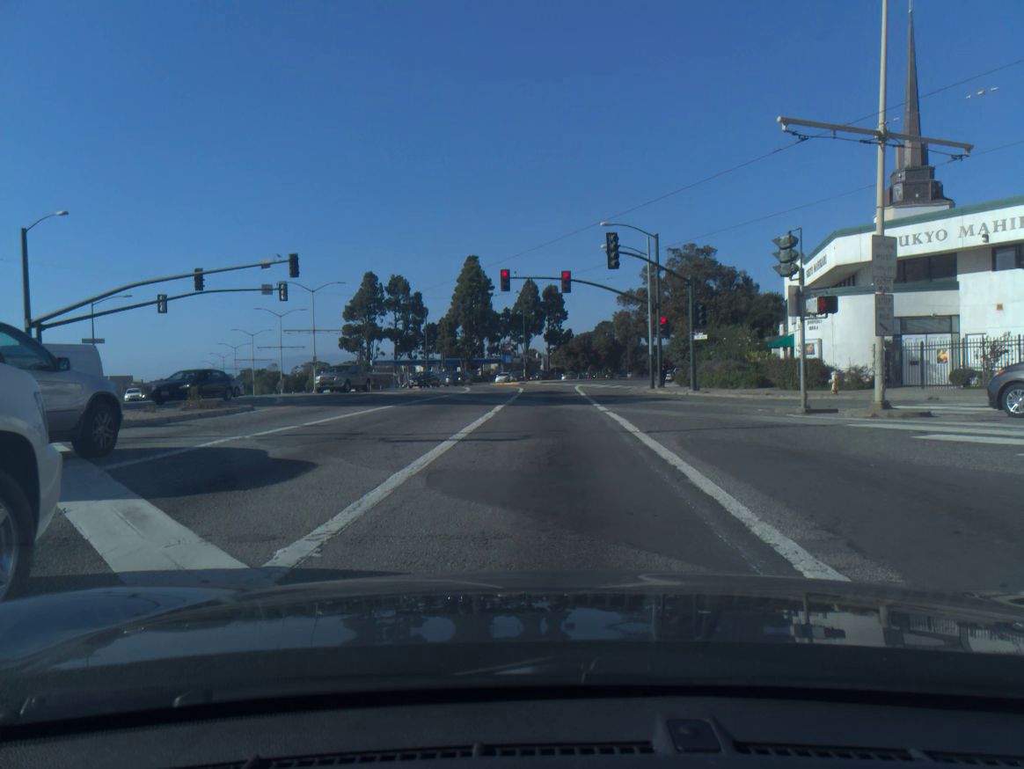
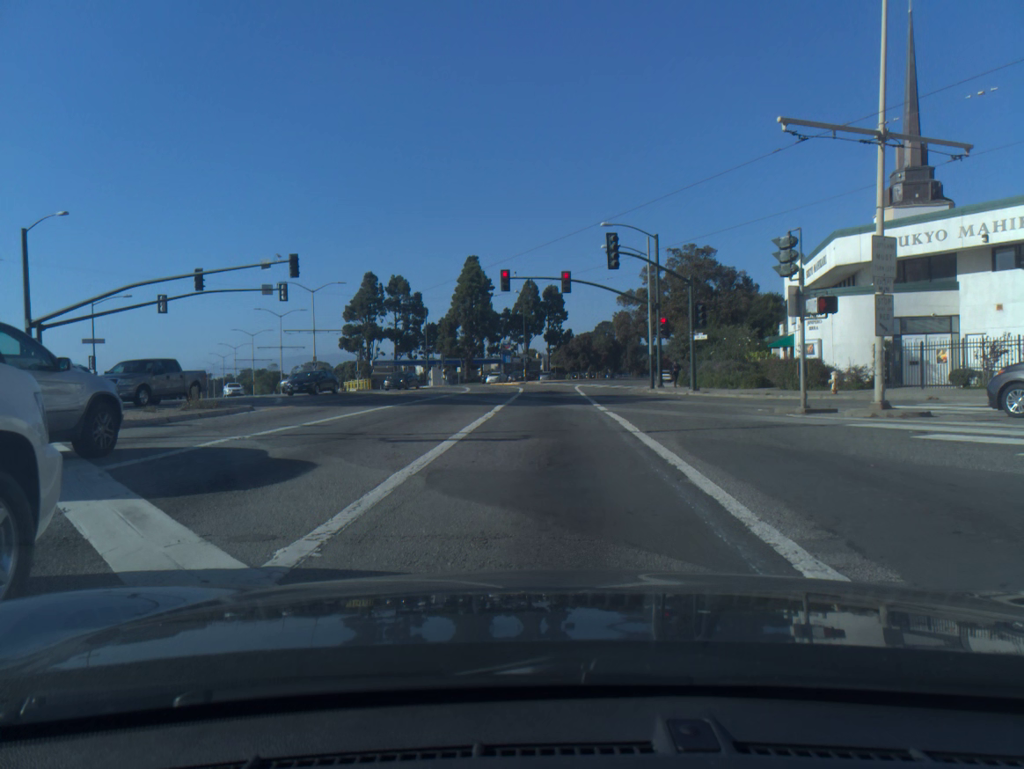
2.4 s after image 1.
(0.0, 0.0) m; 0°
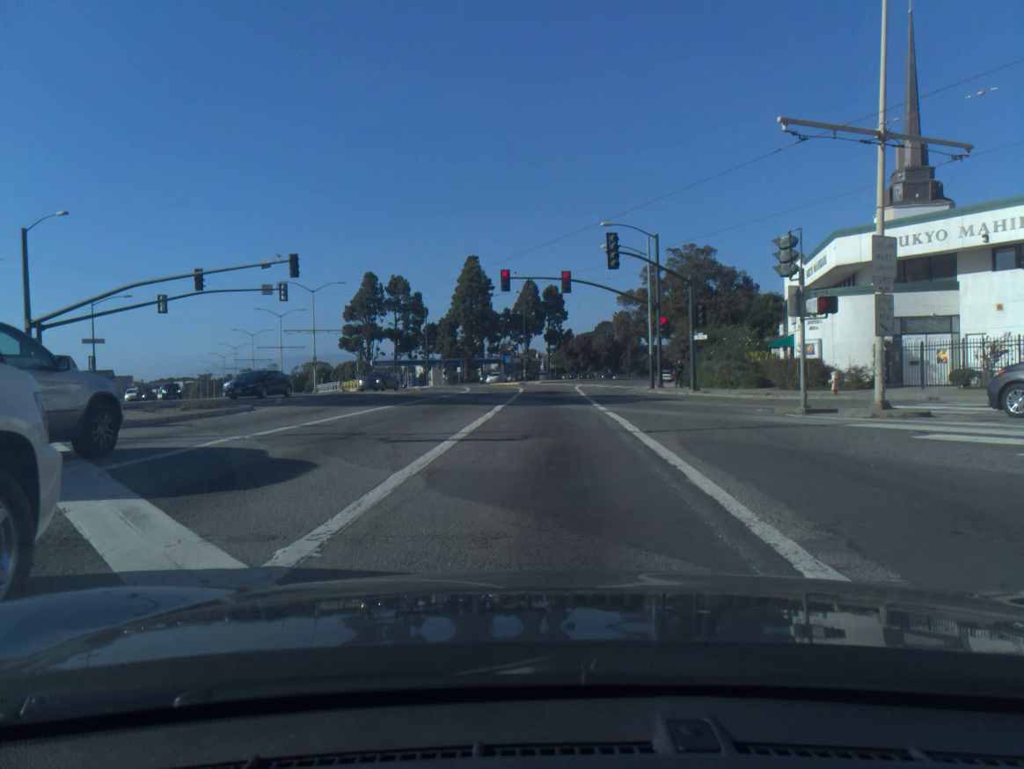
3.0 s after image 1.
(0.0, 0.0) m; 0°
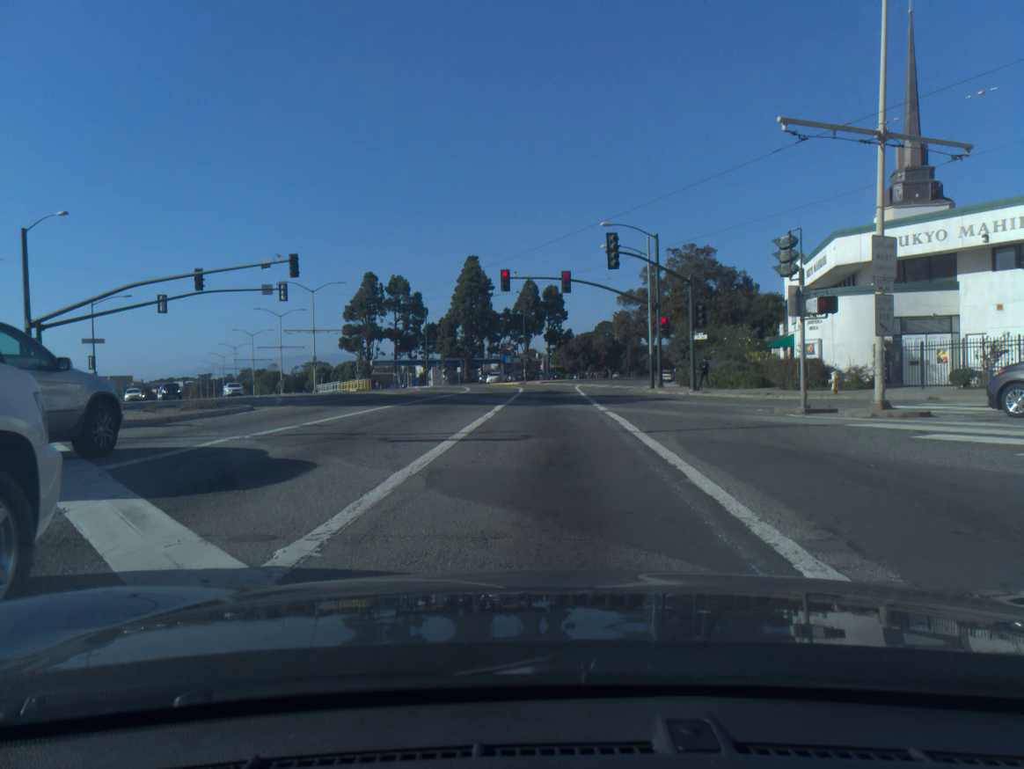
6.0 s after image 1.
(0.0, 0.0) m; 0°
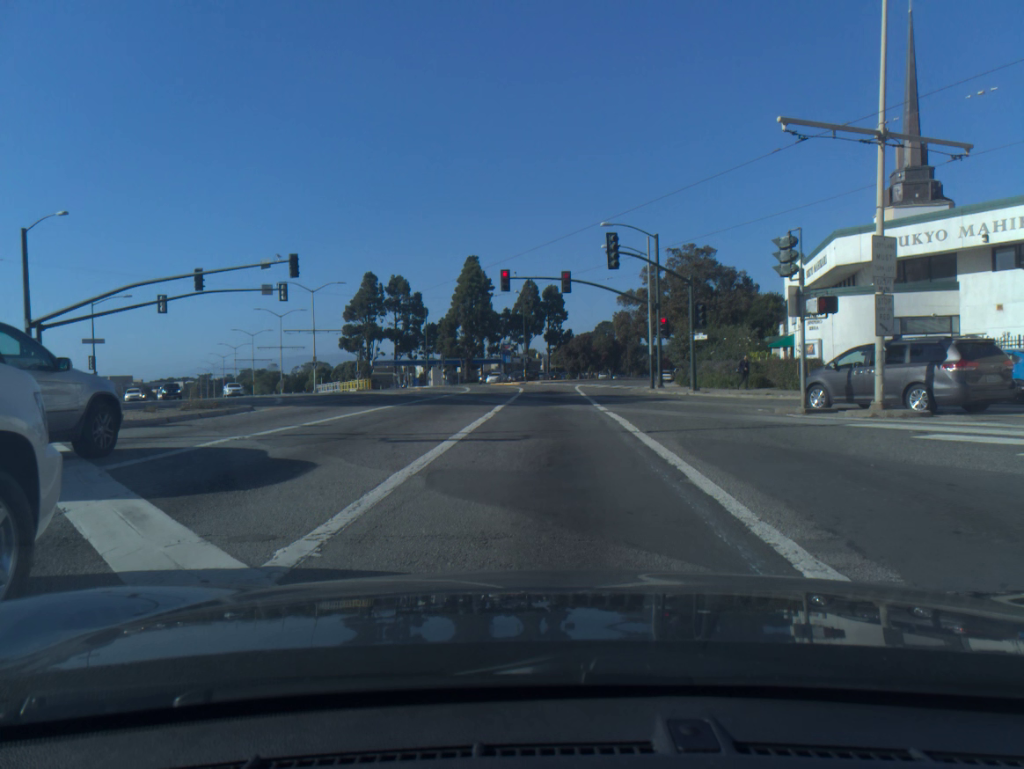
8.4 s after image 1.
(0.0, 0.0) m; 0°
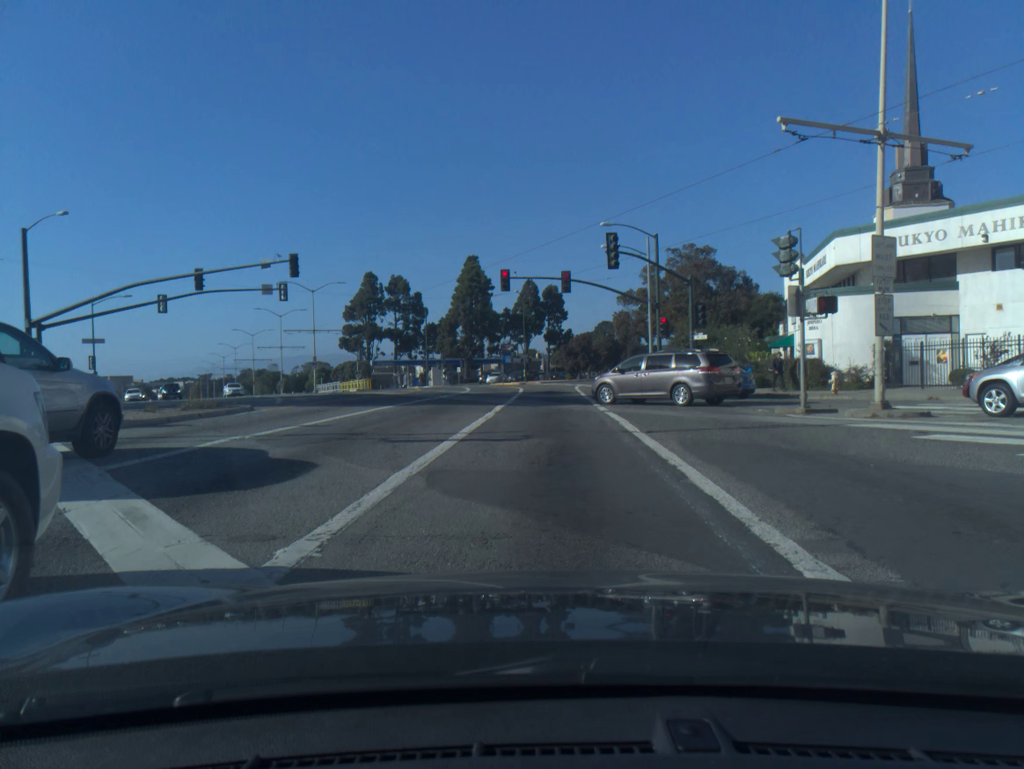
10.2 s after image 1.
(0.0, 0.0) m; 0°
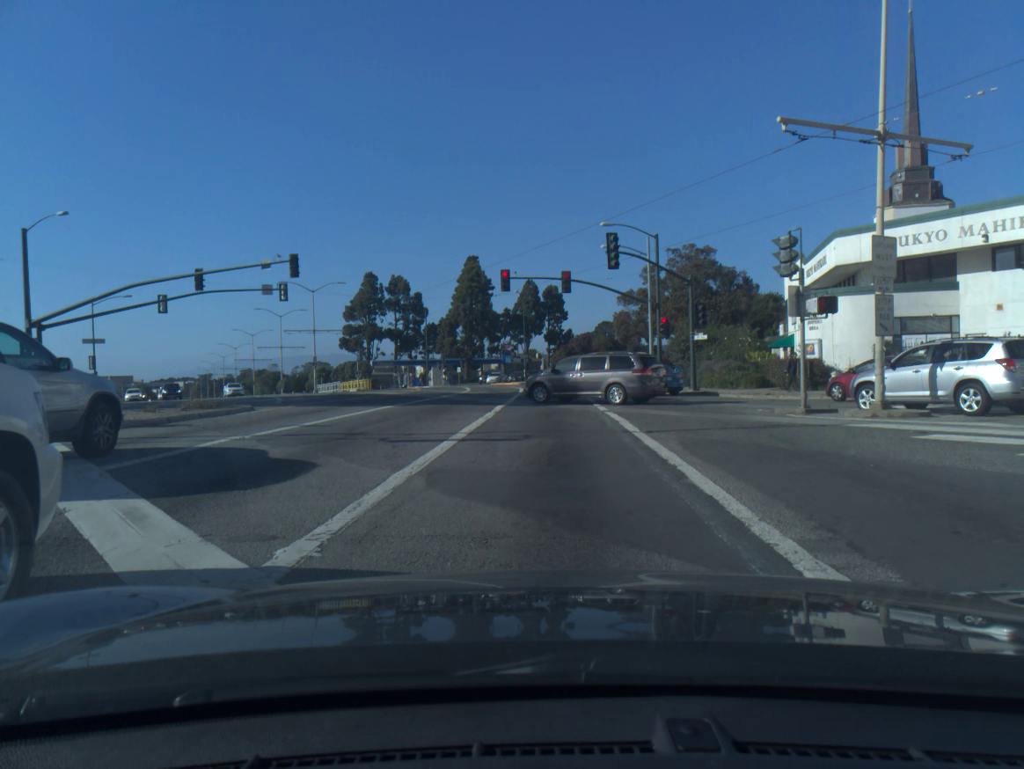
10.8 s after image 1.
(0.0, 0.0) m; 0°
